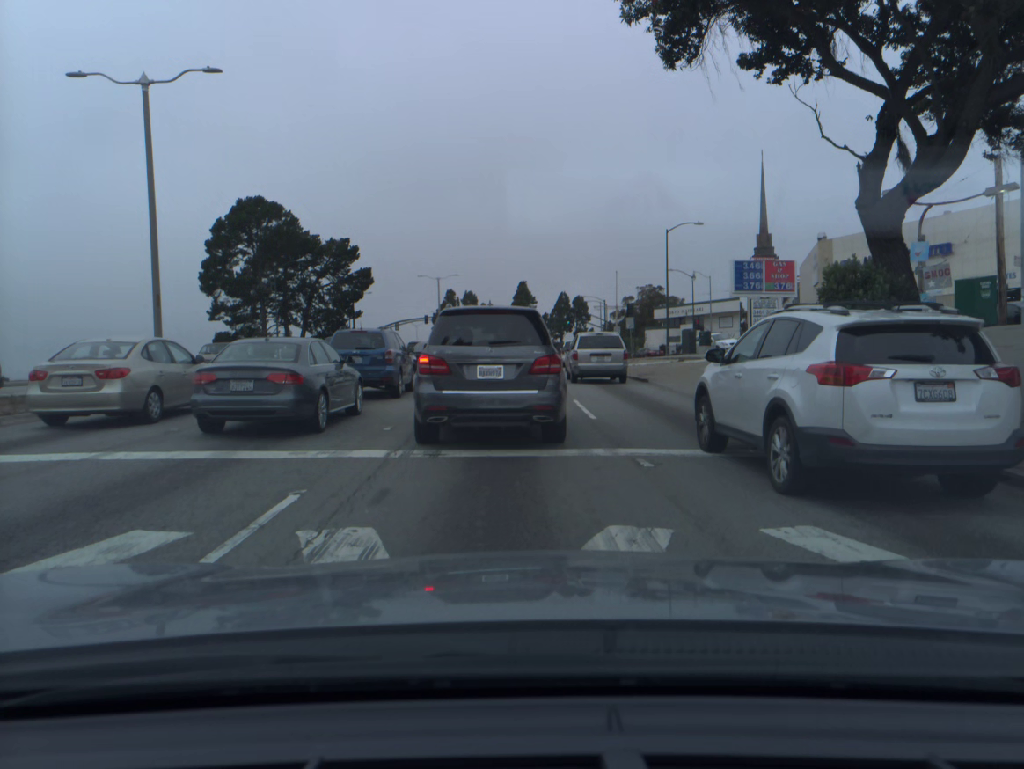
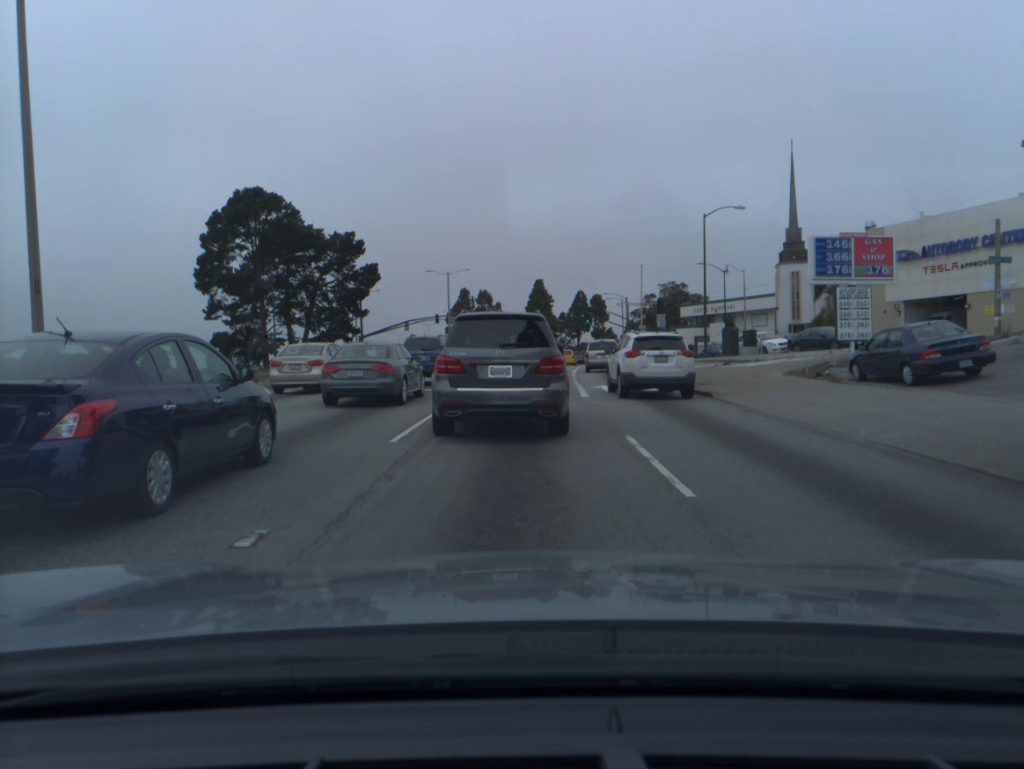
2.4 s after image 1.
(-0.1, +6.7) m; -2°
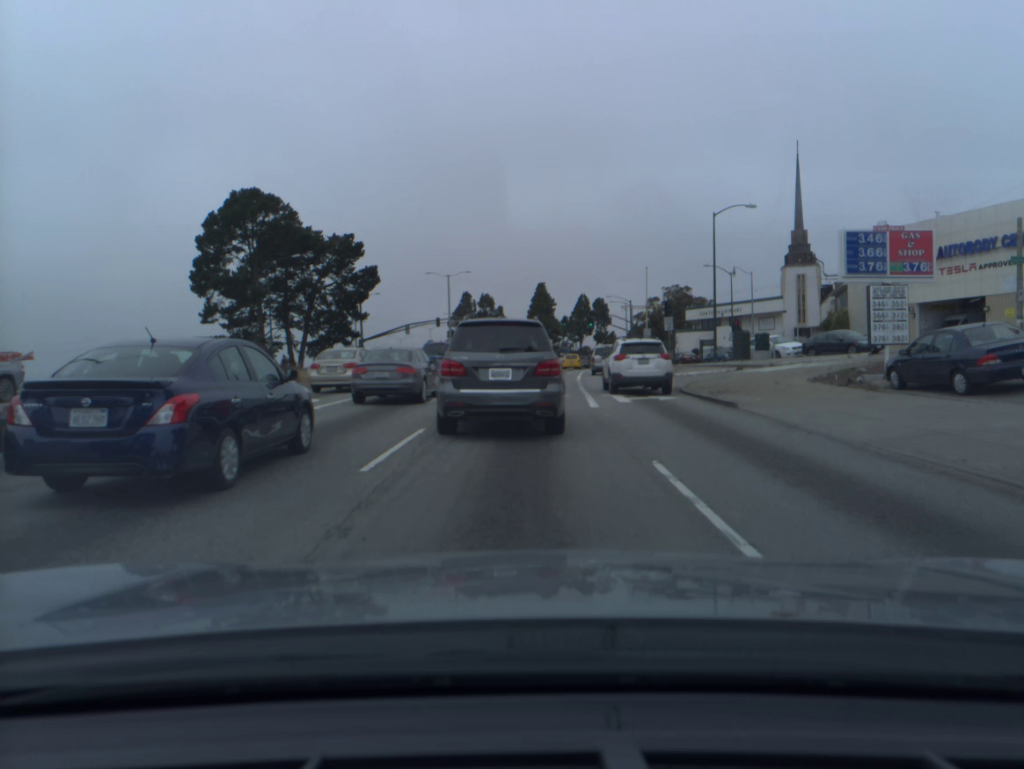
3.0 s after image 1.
(0.0, +2.1) m; 0°
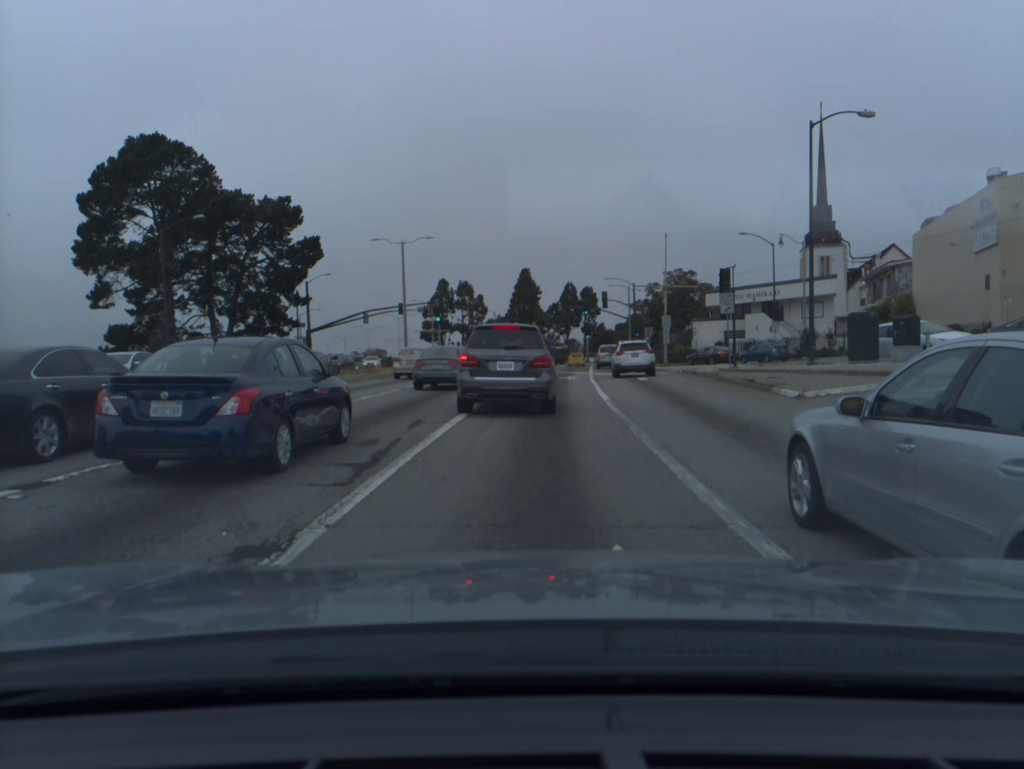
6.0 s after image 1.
(+0.2, +18.7) m; +2°
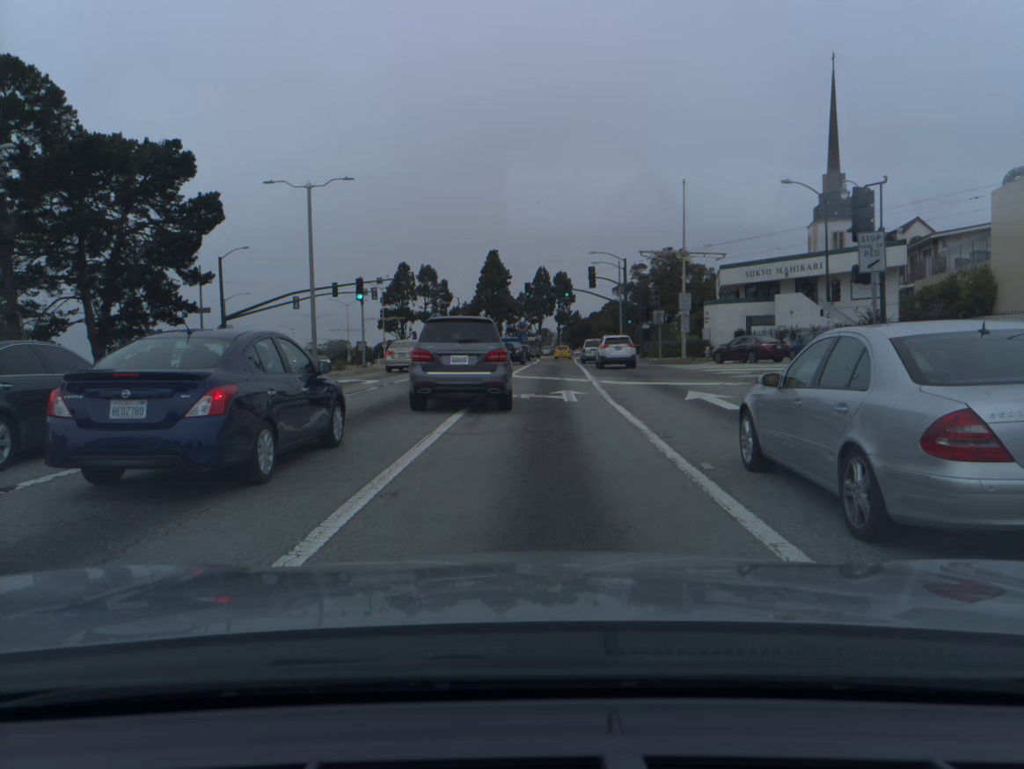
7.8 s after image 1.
(+0.3, +16.9) m; +2°
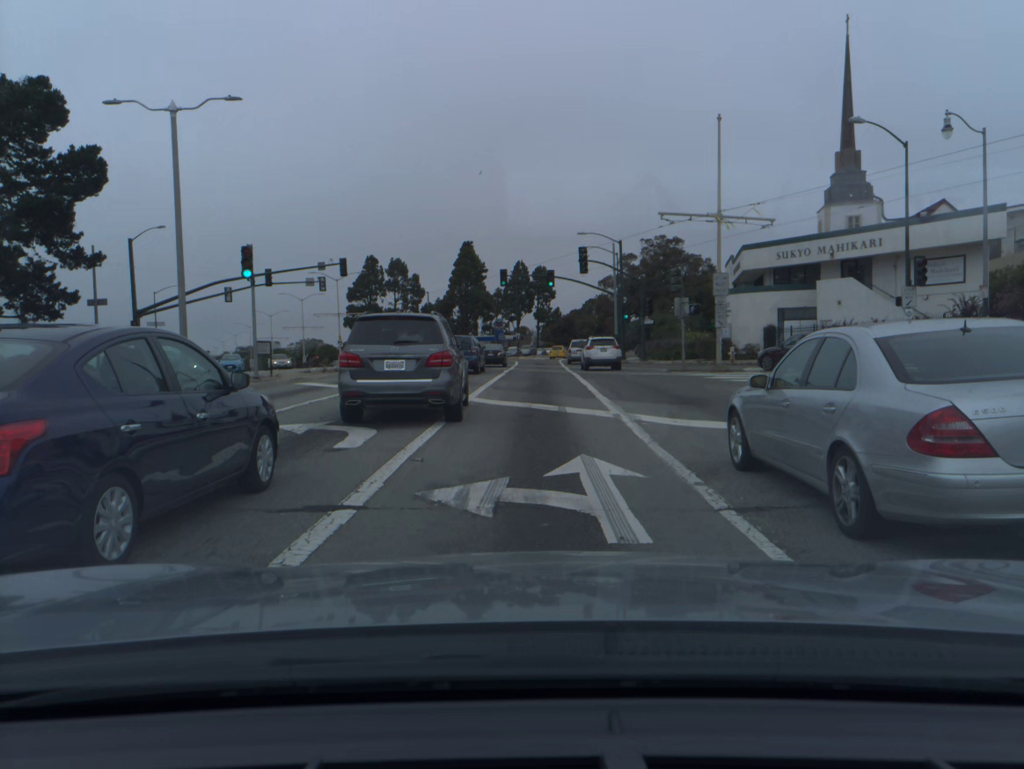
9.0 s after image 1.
(+0.2, +12.6) m; +1°
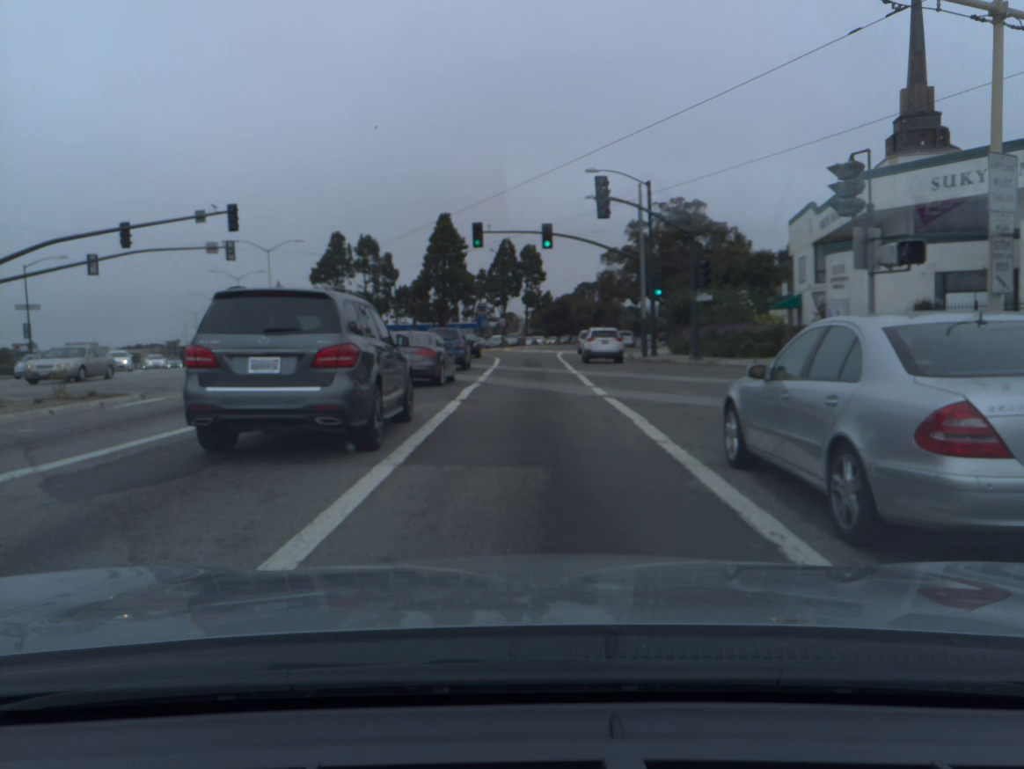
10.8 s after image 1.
(+0.2, +19.3) m; +1°
